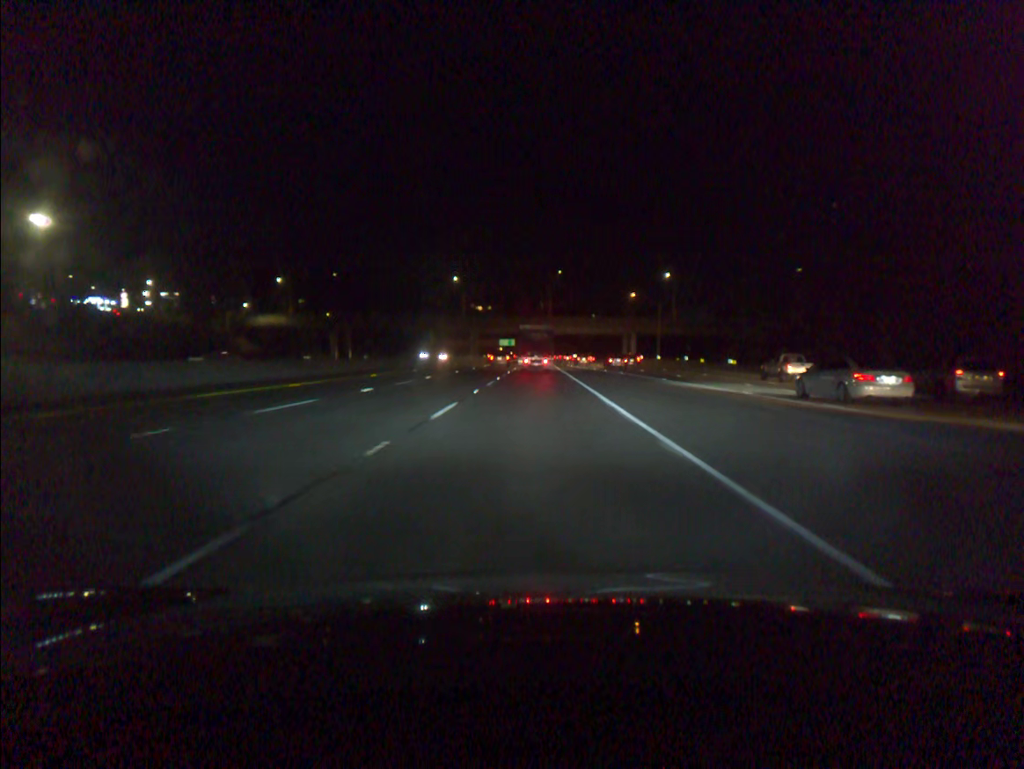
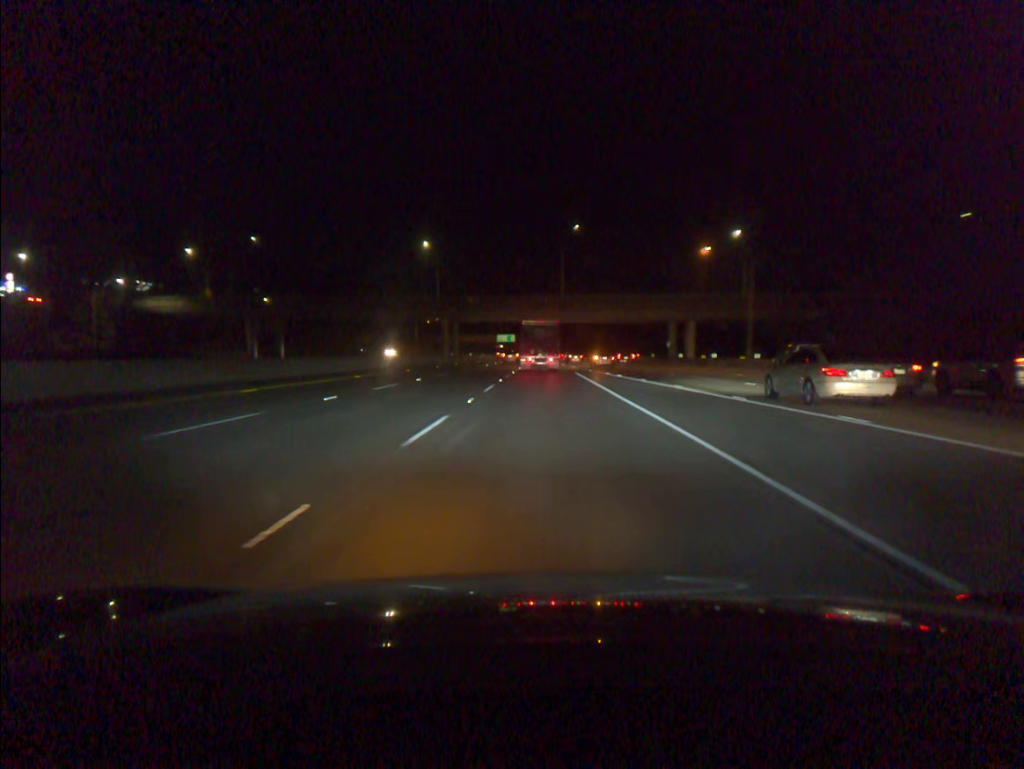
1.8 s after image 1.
(0.0, +48.8) m; 0°
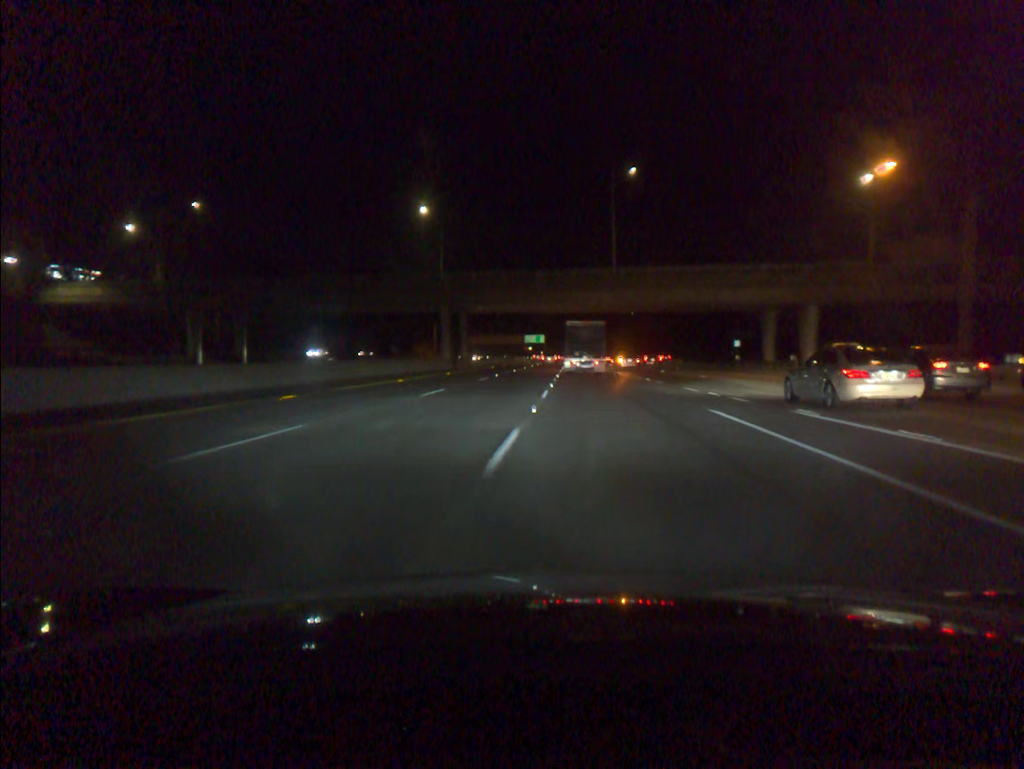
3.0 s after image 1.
(-0.6, +30.9) m; -2°
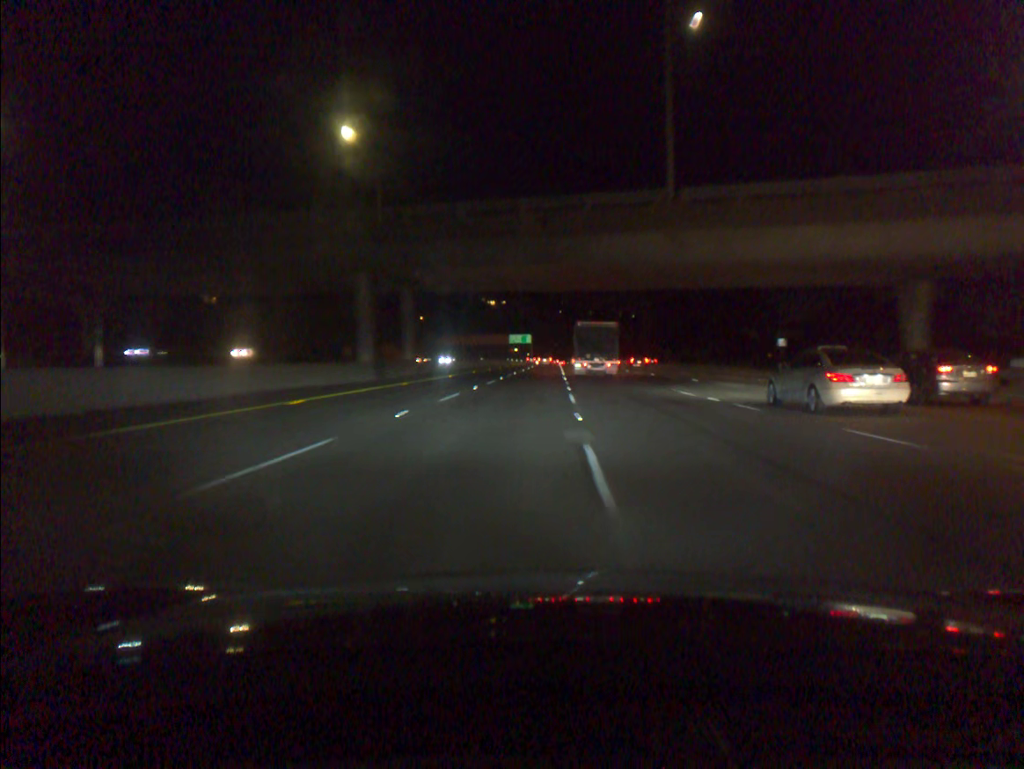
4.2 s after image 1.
(+0.2, +30.5) m; +1°
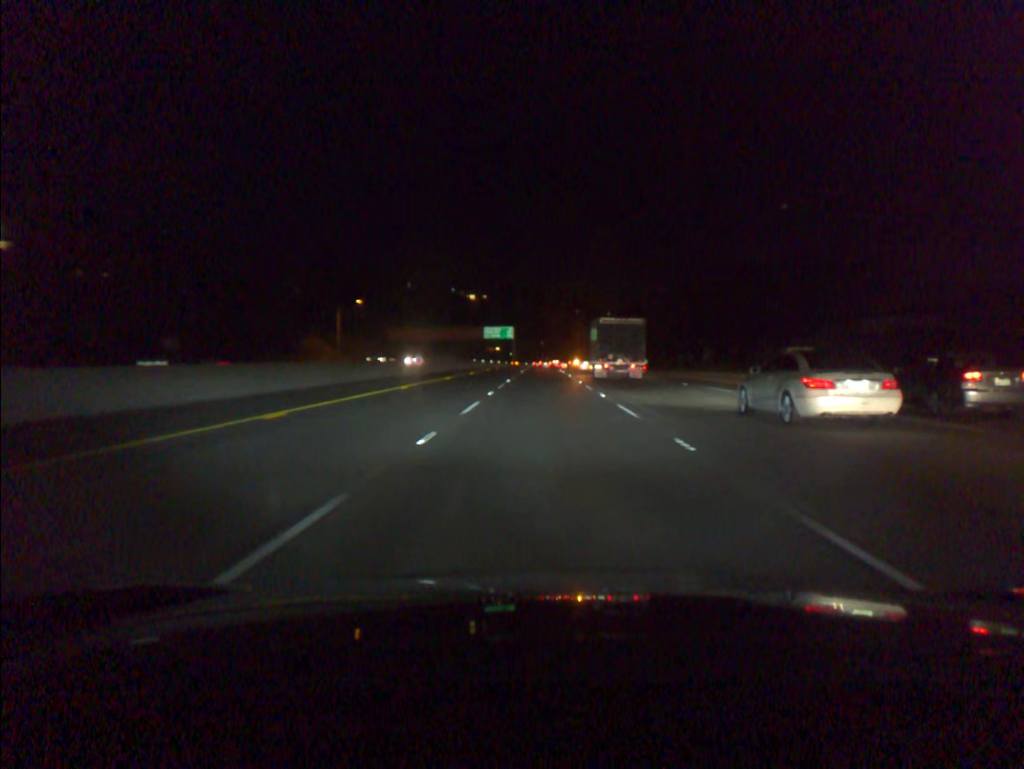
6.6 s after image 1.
(+0.2, +62.0) m; +1°
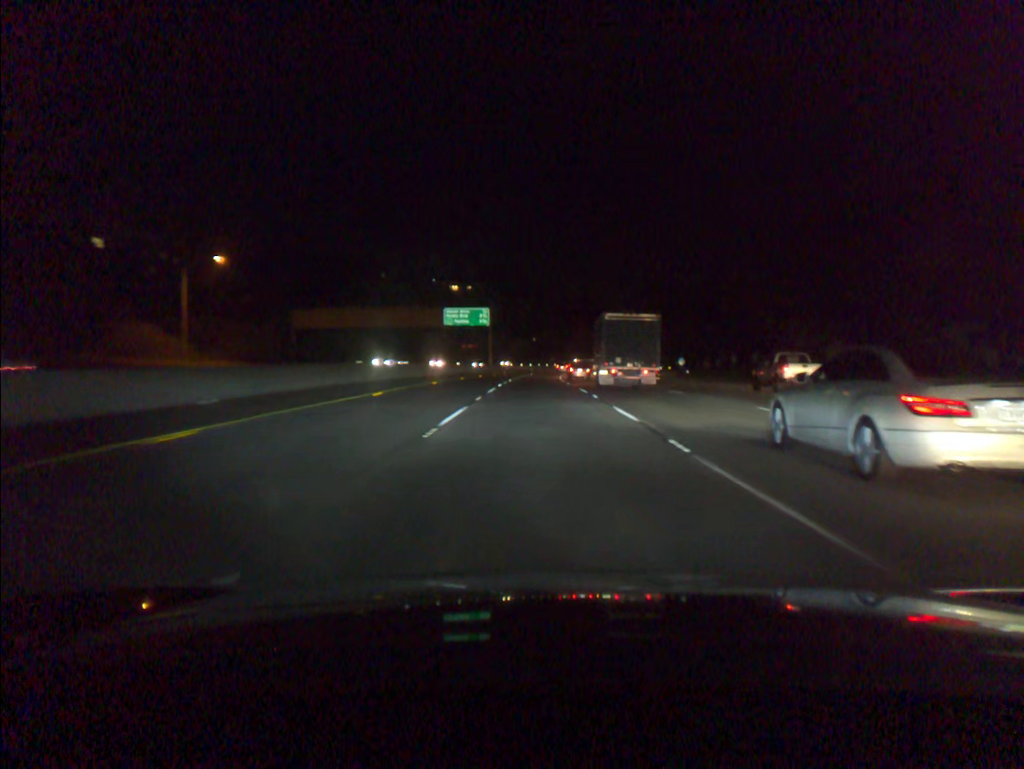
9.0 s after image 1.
(+0.5, +65.0) m; +1°
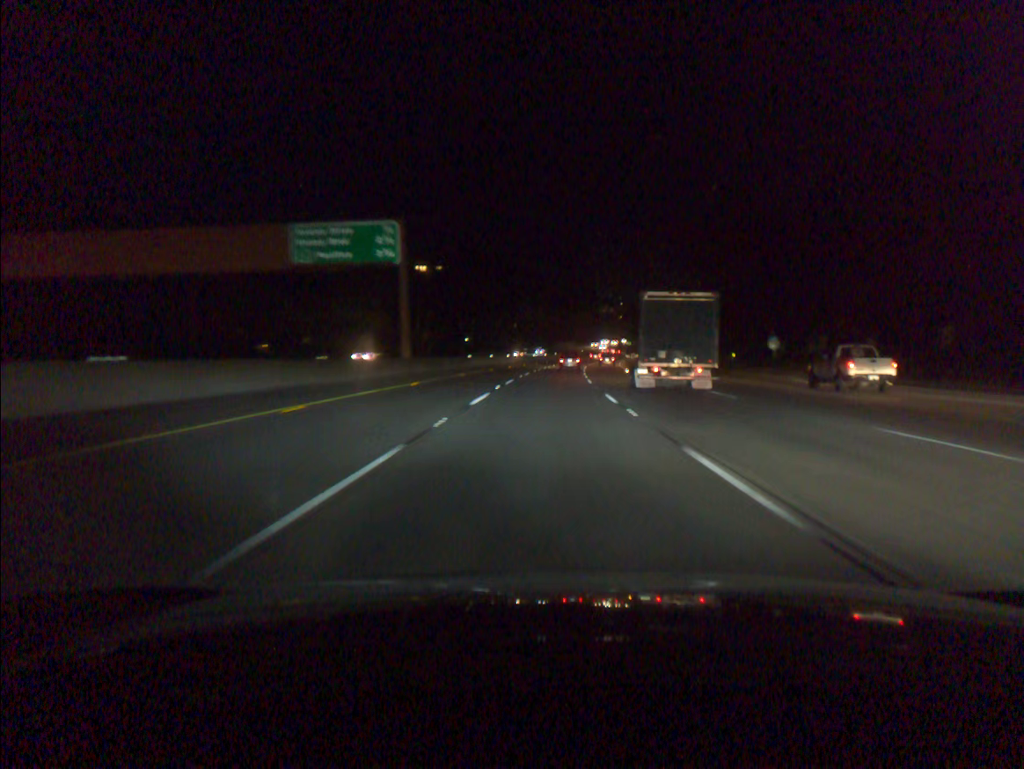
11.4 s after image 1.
(+0.3, +67.7) m; +1°
